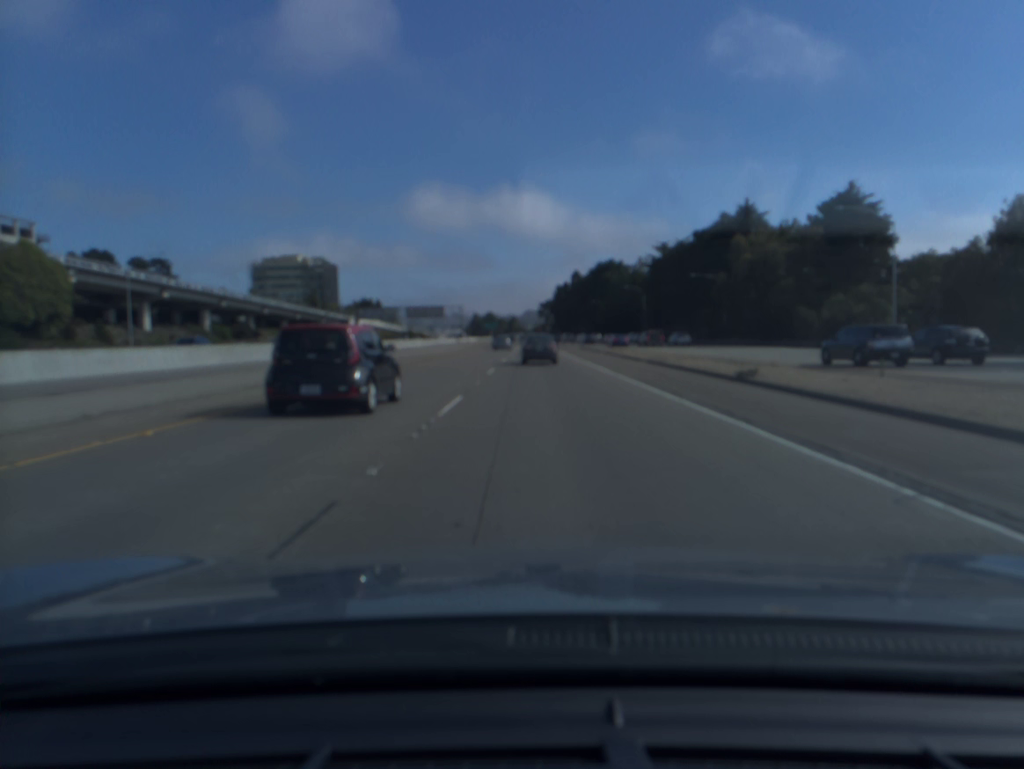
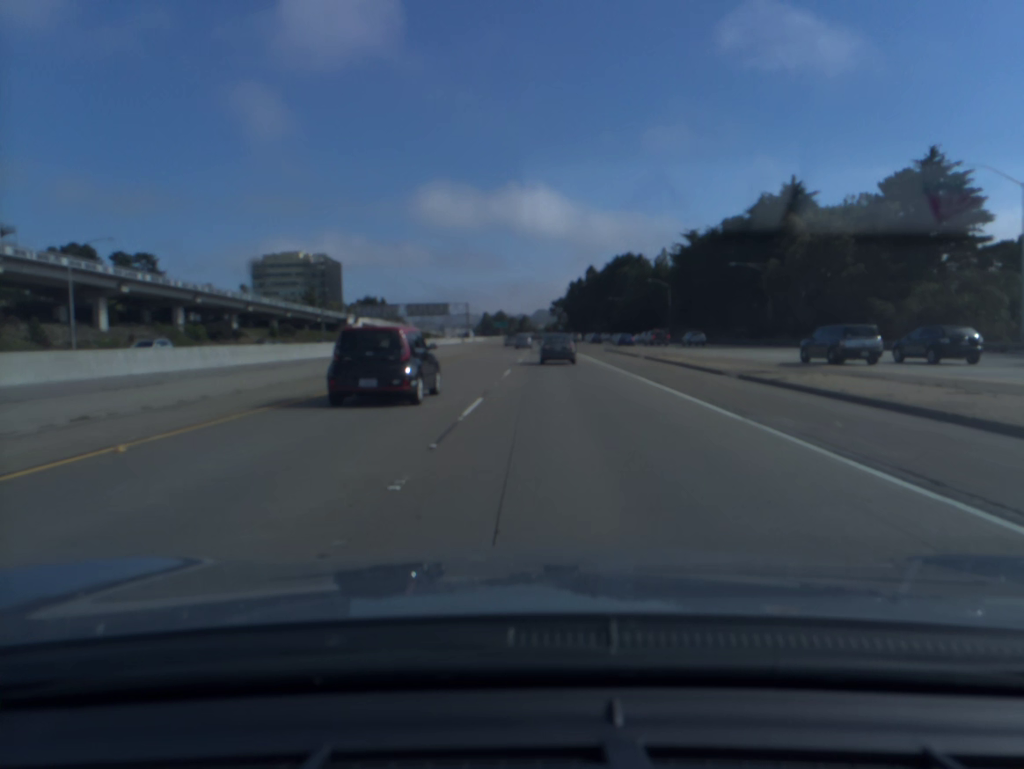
(-0.1, +15.4) m; -1°
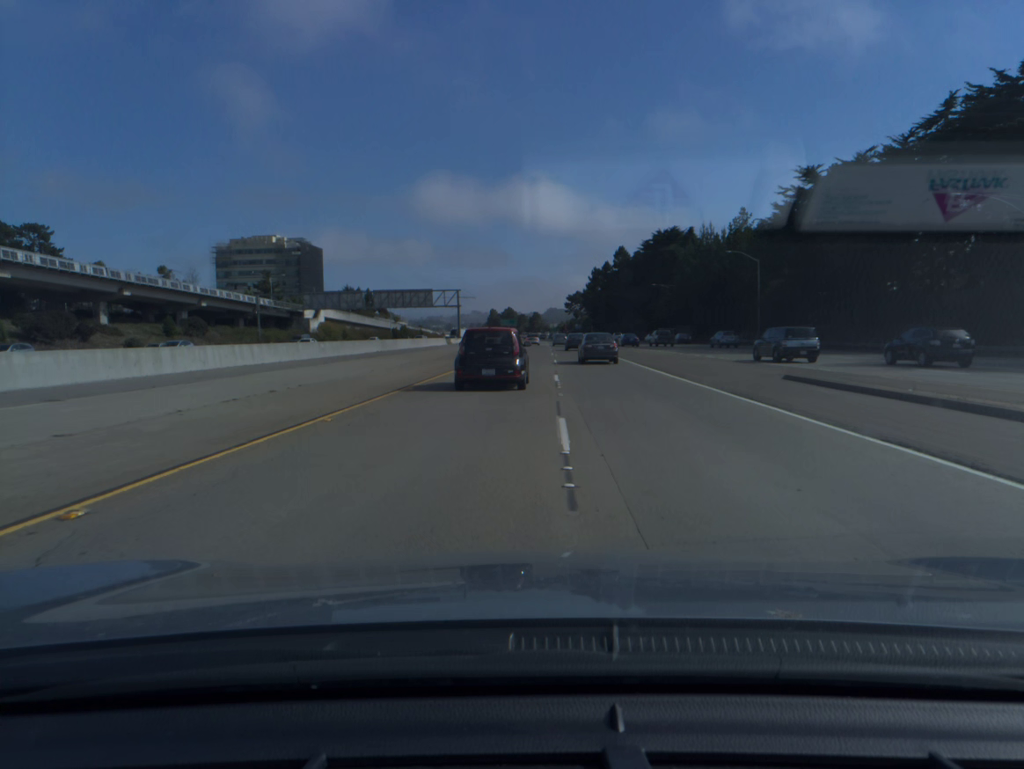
(-0.5, +47.5) m; -1°
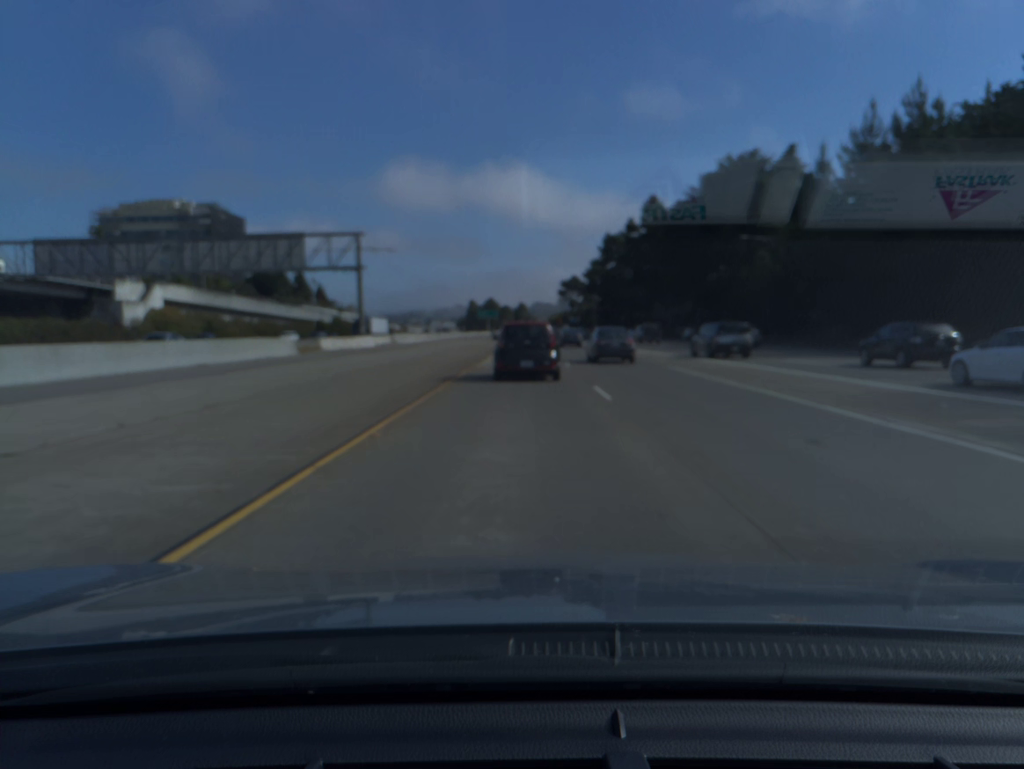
(+0.6, +67.9) m; +1°
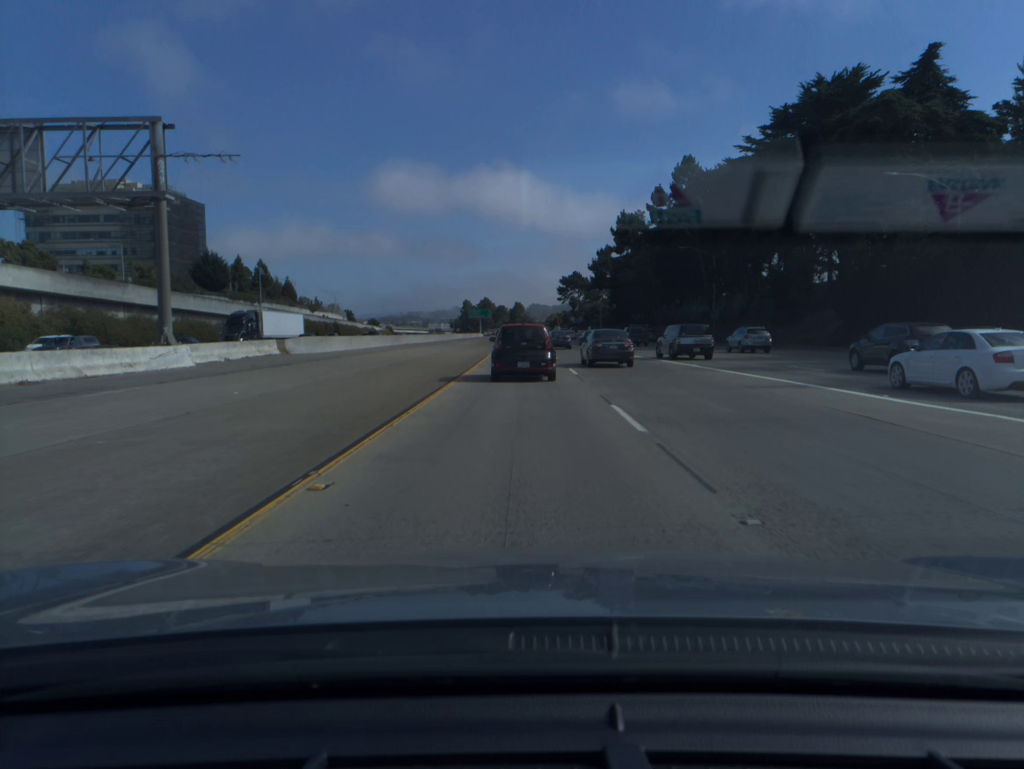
(+0.1, +34.7) m; 0°
